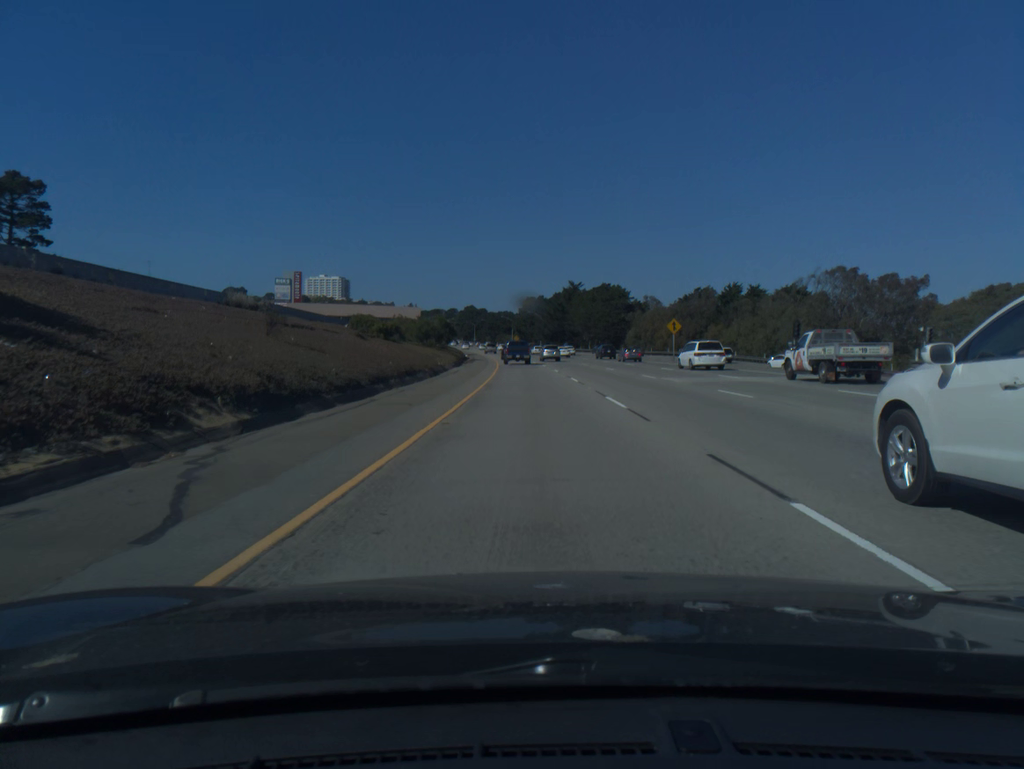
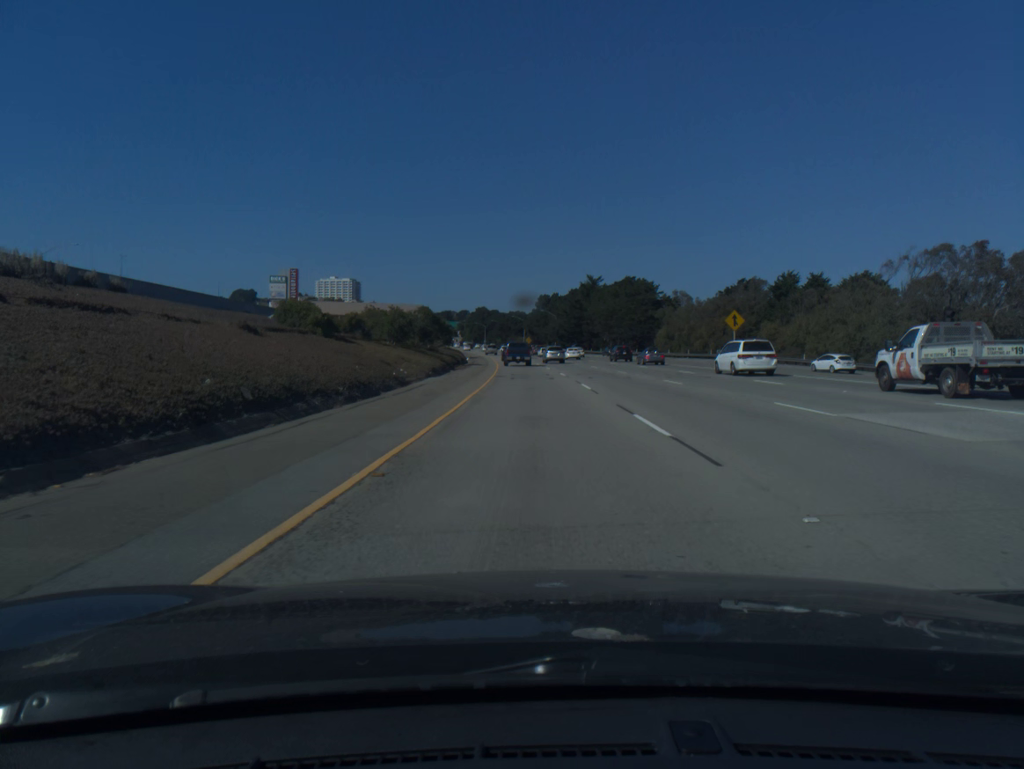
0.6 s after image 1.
(-0.2, +20.2) m; -1°
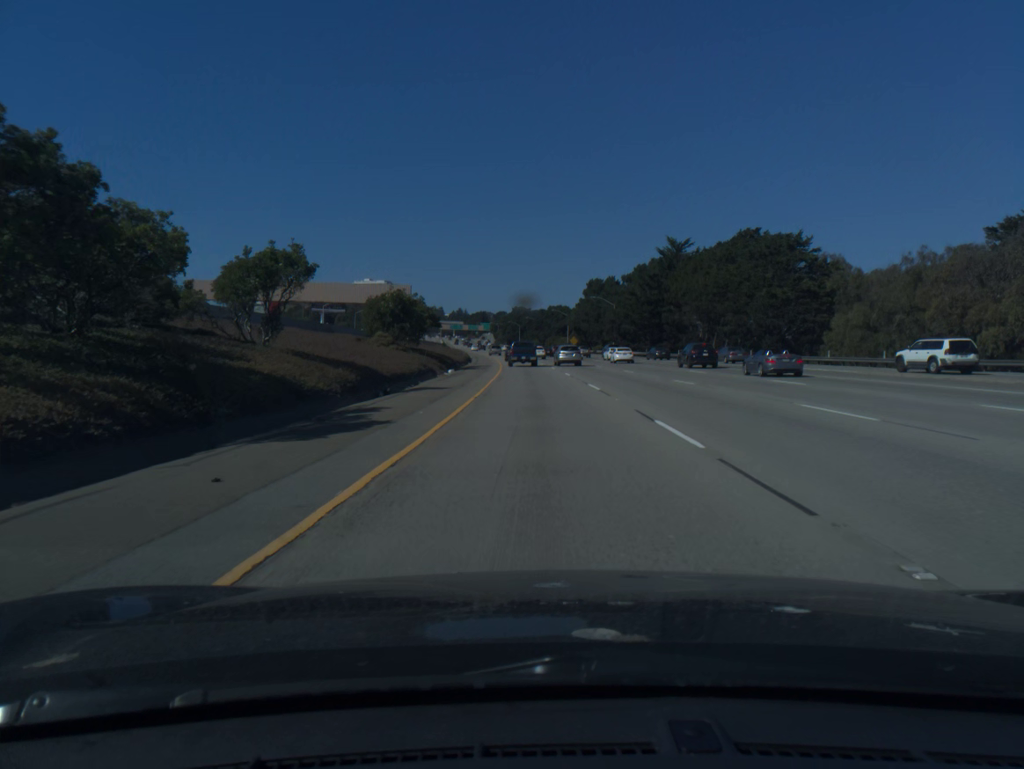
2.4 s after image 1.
(-1.6, +59.5) m; -3°
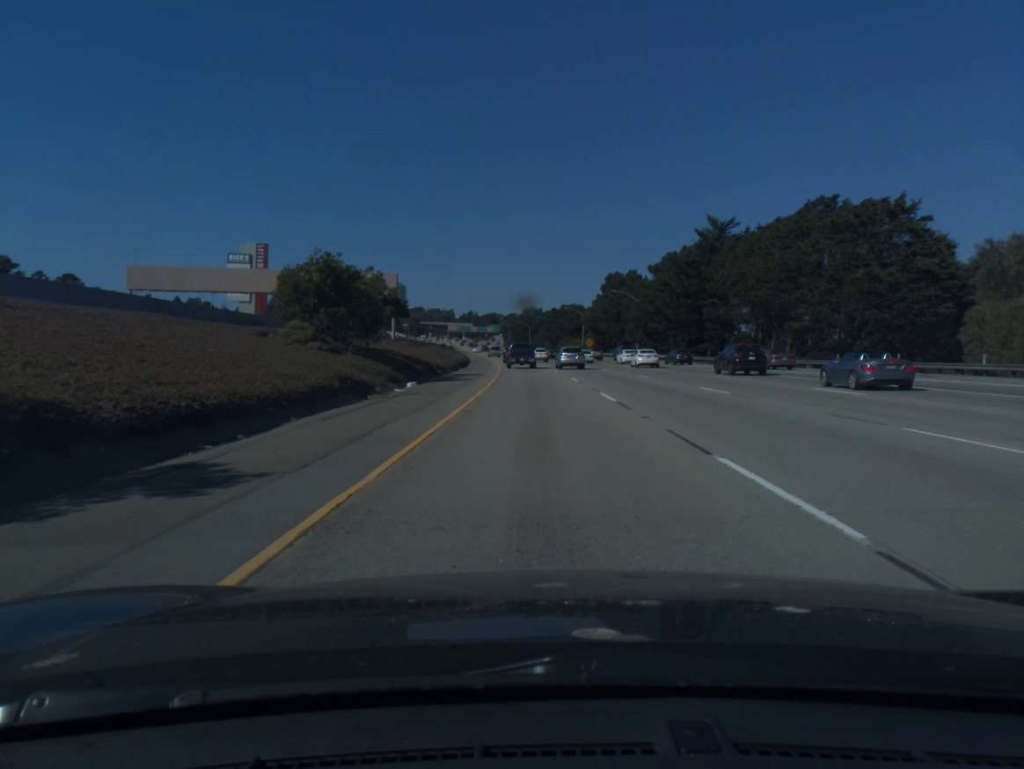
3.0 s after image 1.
(-0.2, +19.6) m; -1°
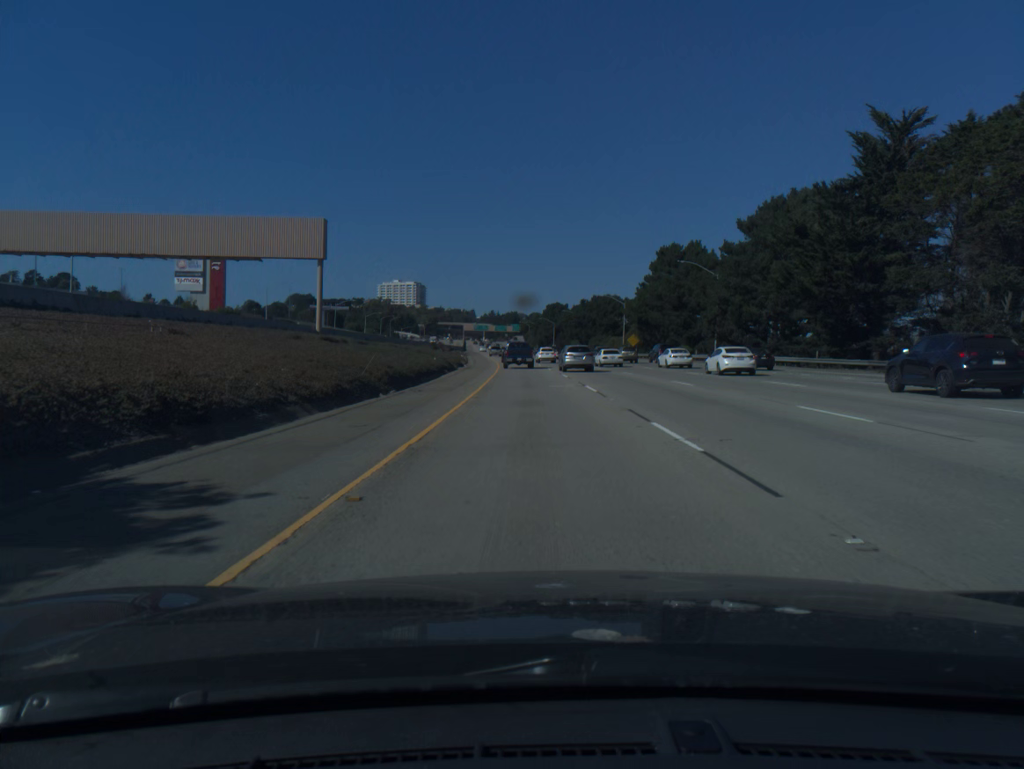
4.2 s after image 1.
(-0.5, +38.9) m; -2°
